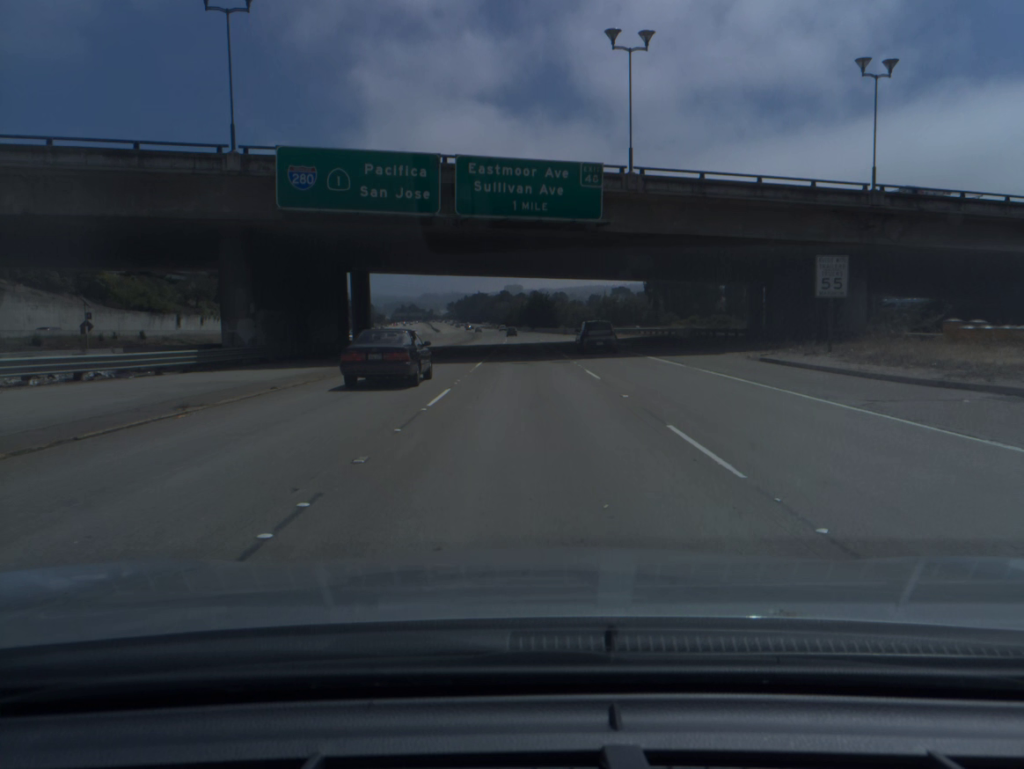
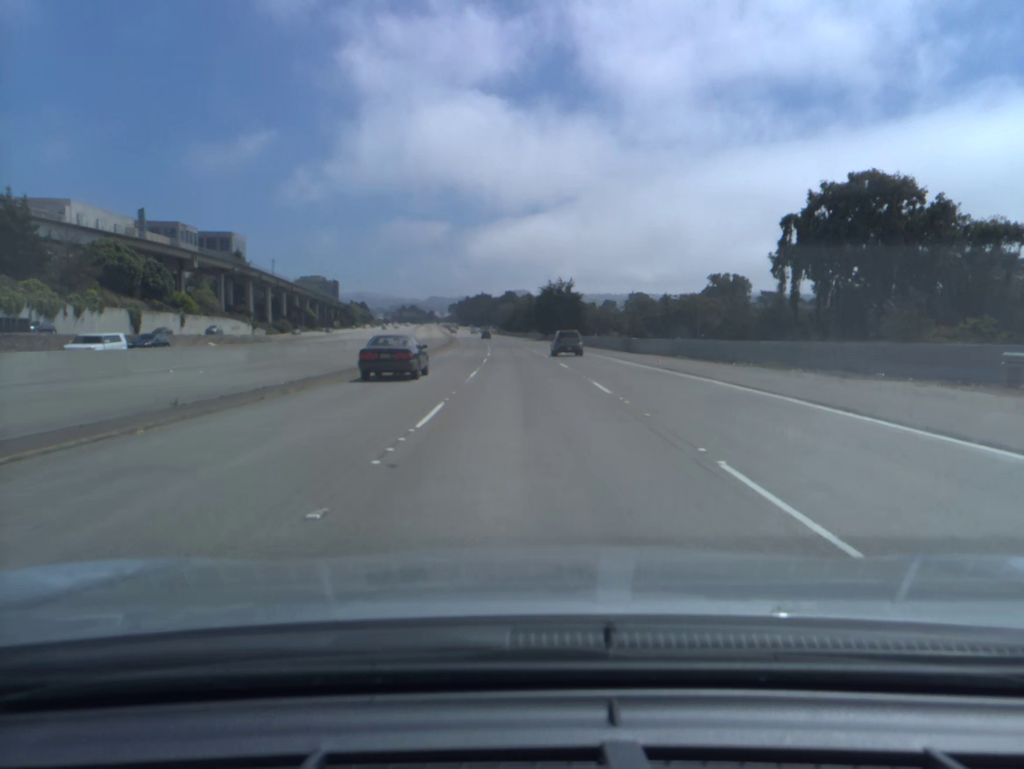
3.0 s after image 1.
(-0.2, +74.9) m; 0°
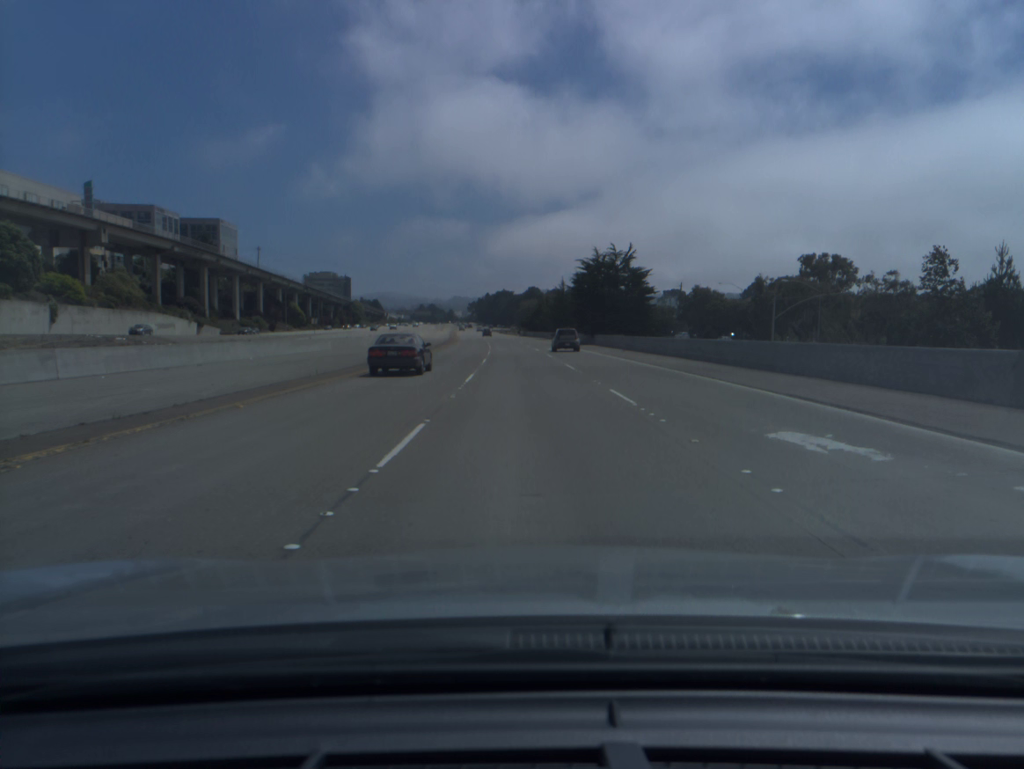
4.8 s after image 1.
(-0.7, +46.8) m; -2°
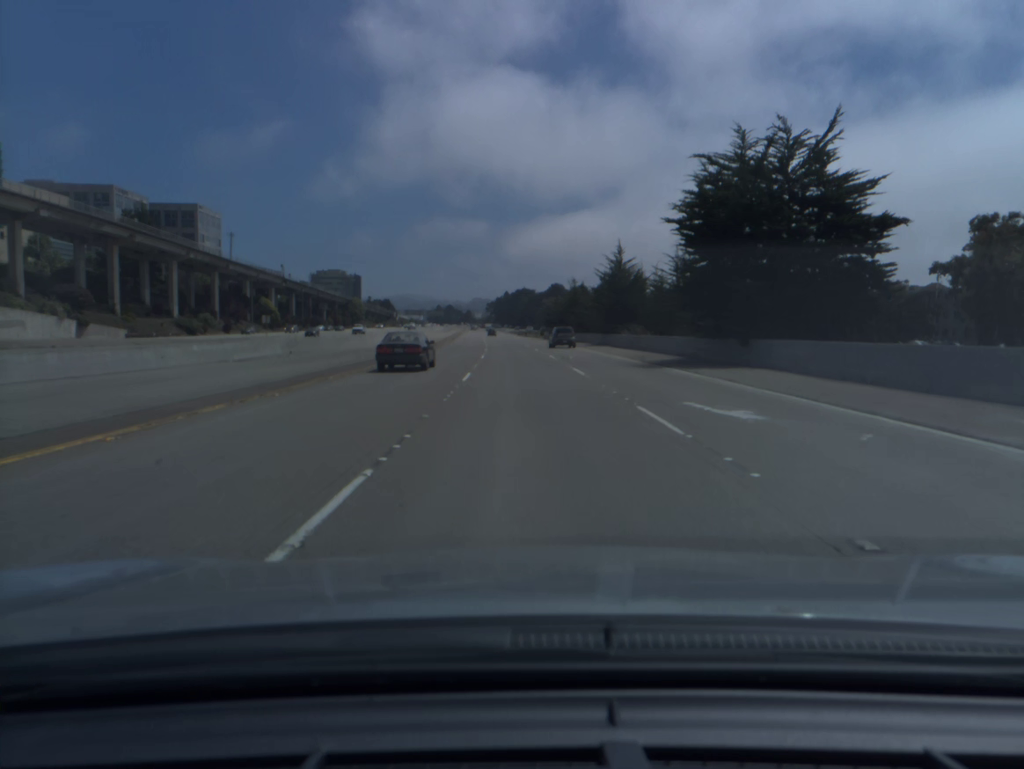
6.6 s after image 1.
(-0.7, +48.3) m; -1°
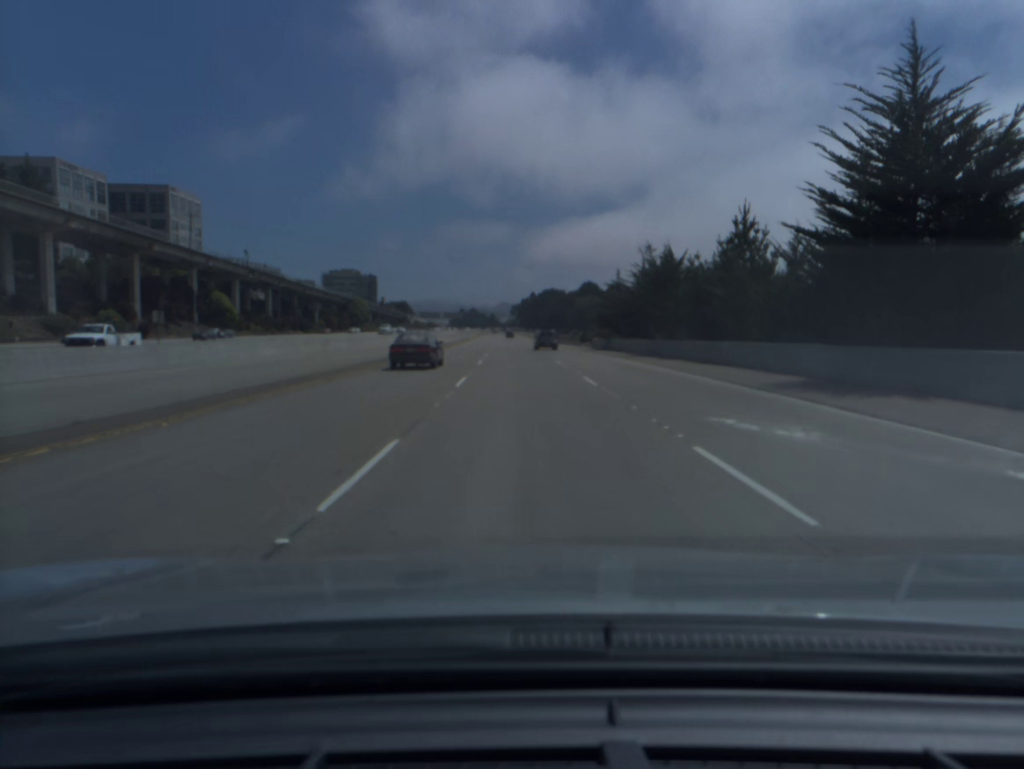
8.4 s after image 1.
(-0.8, +48.7) m; -2°
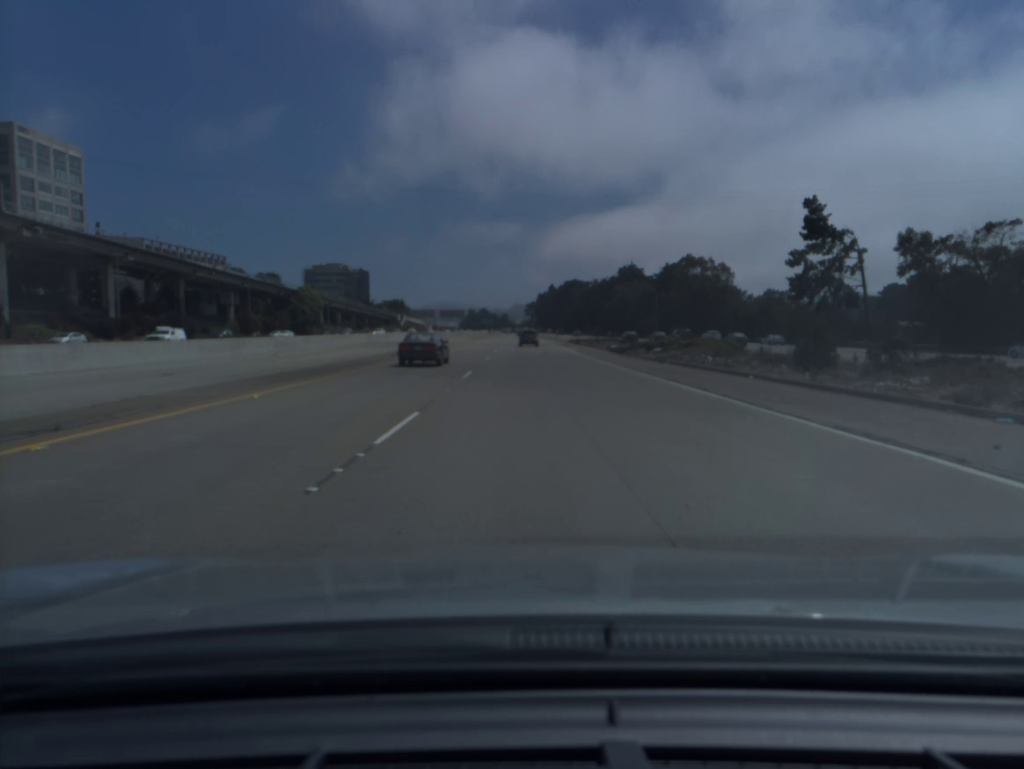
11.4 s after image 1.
(-1.3, +83.0) m; -1°
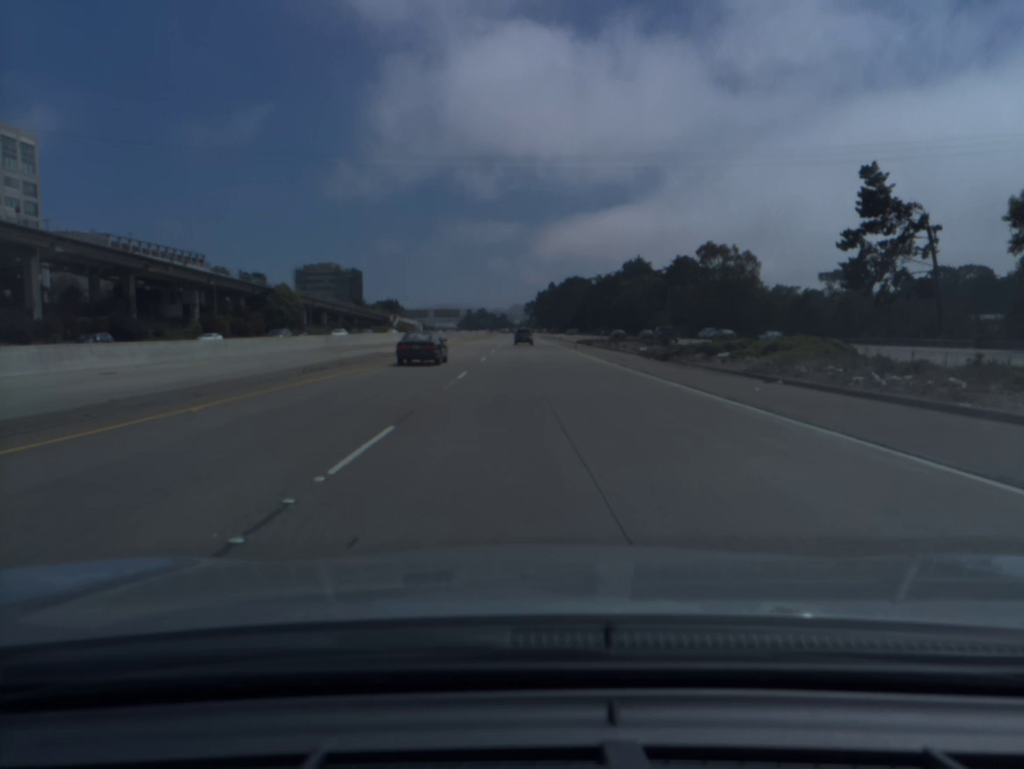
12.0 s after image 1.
(0.0, +17.1) m; 0°
